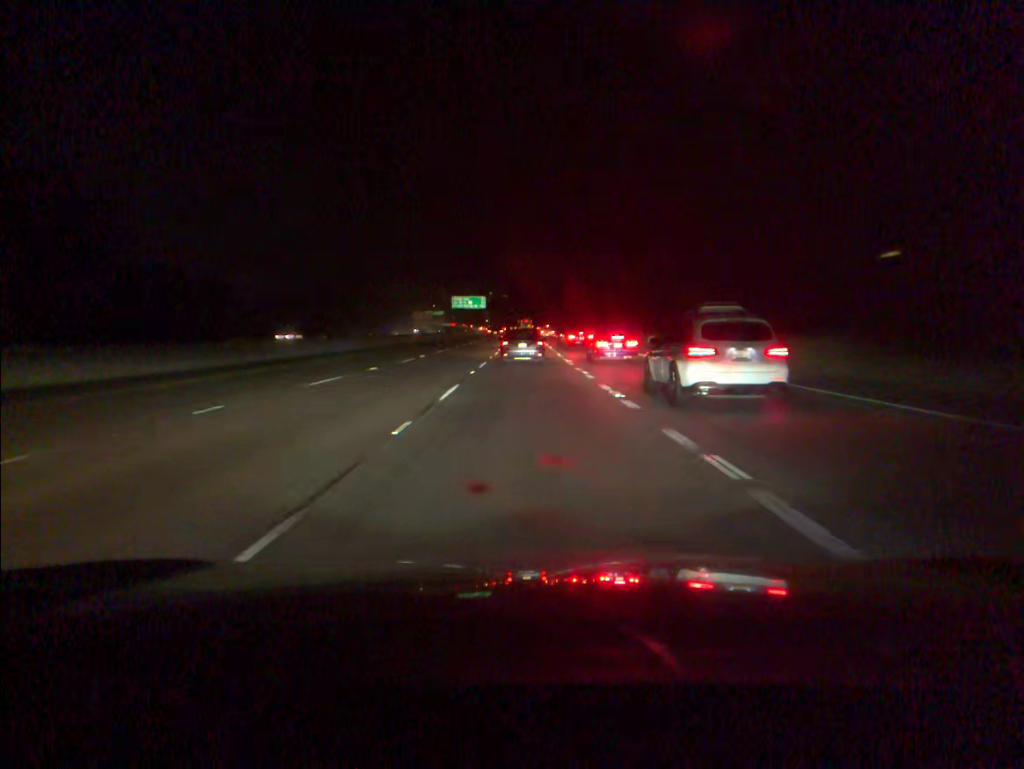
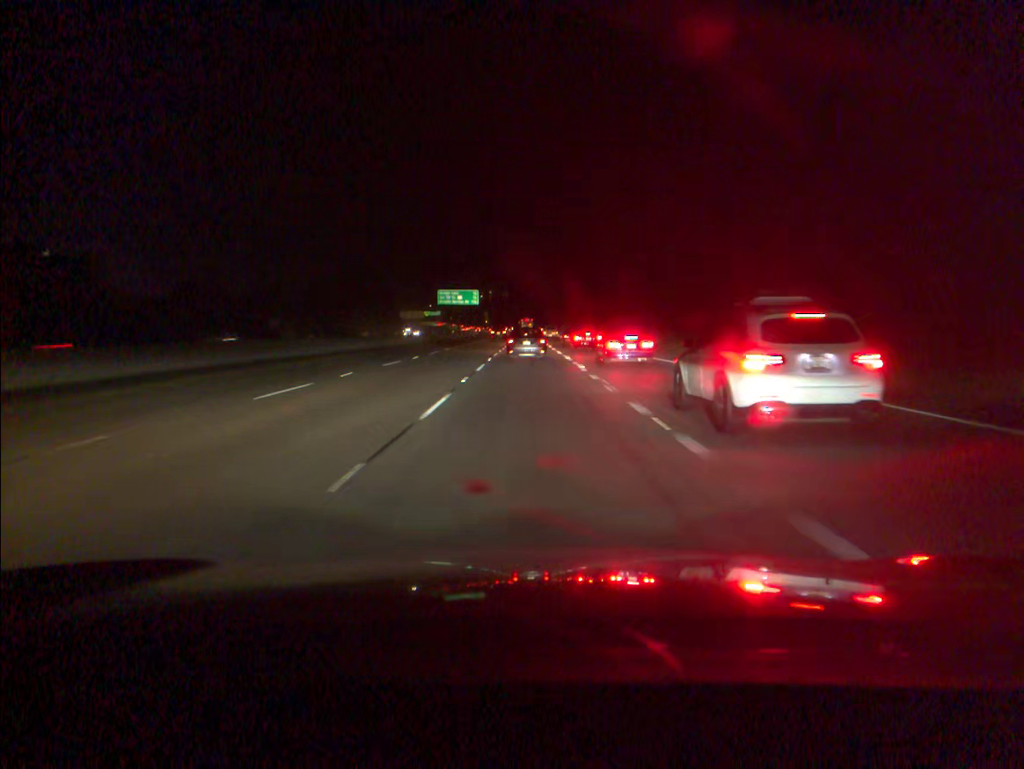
(0.0, +32.3) m; 0°
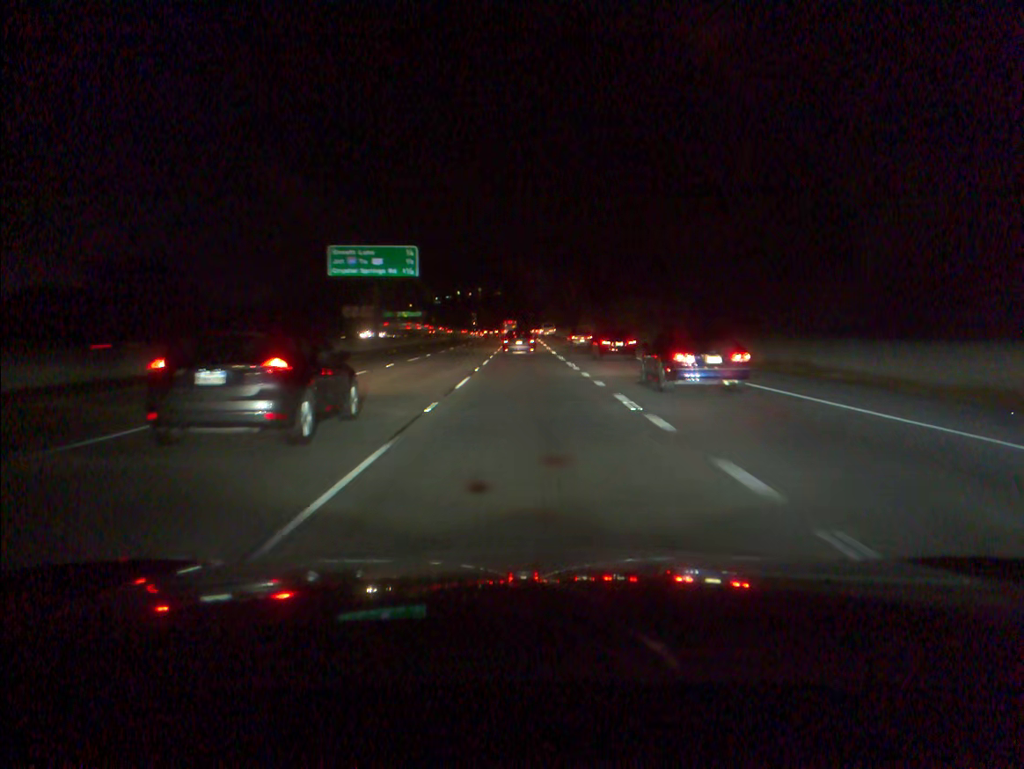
(0.0, +78.5) m; 0°
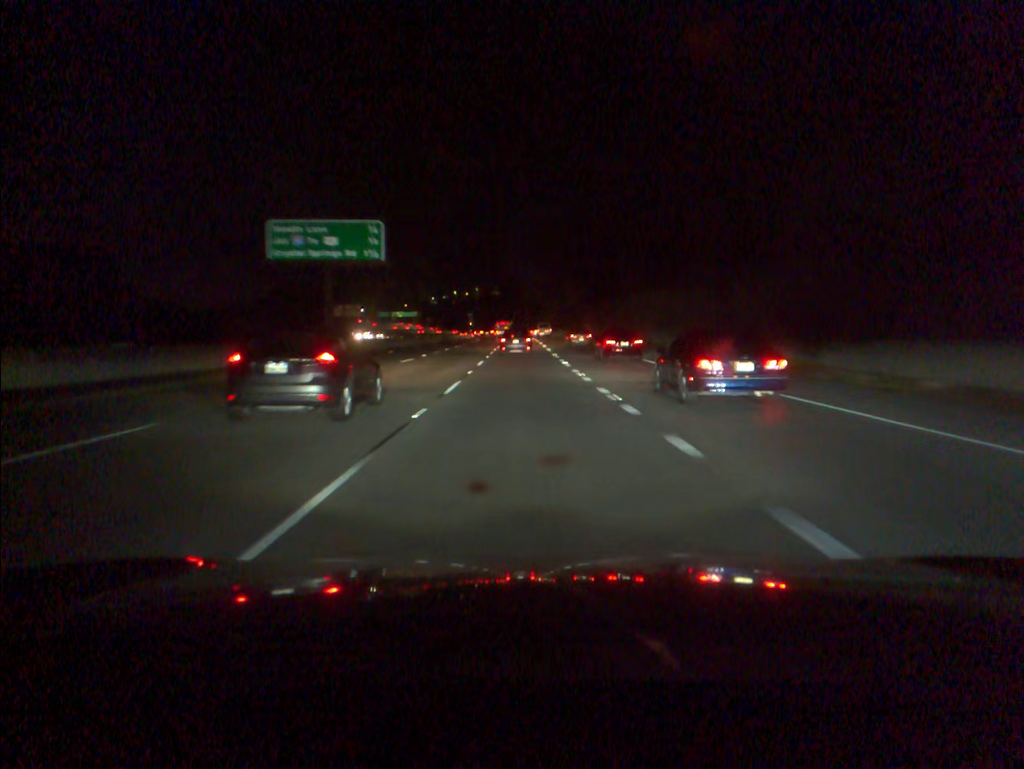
(0.0, +15.5) m; 0°
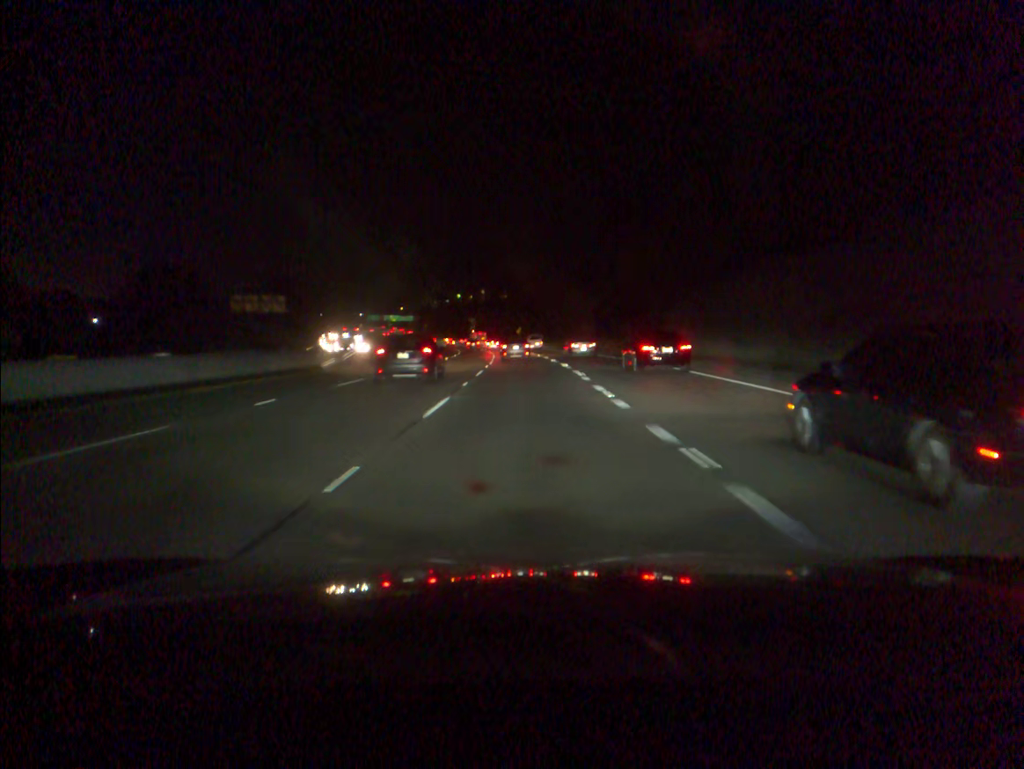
(-0.3, +61.7) m; -1°
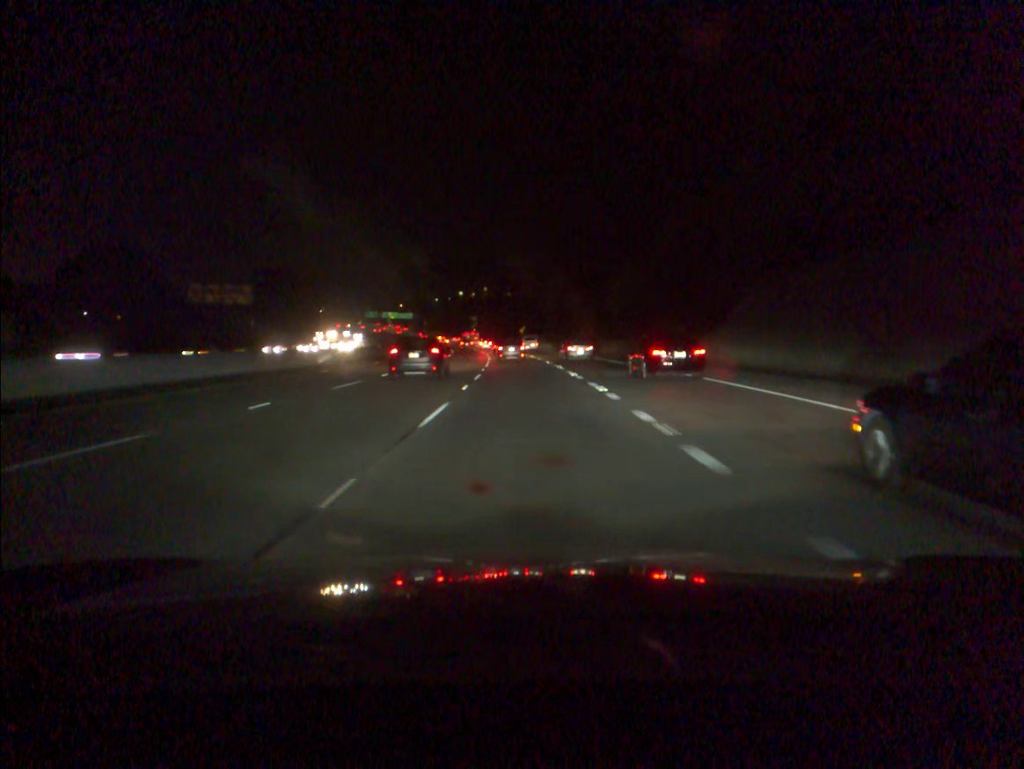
(0.0, +15.4) m; 0°
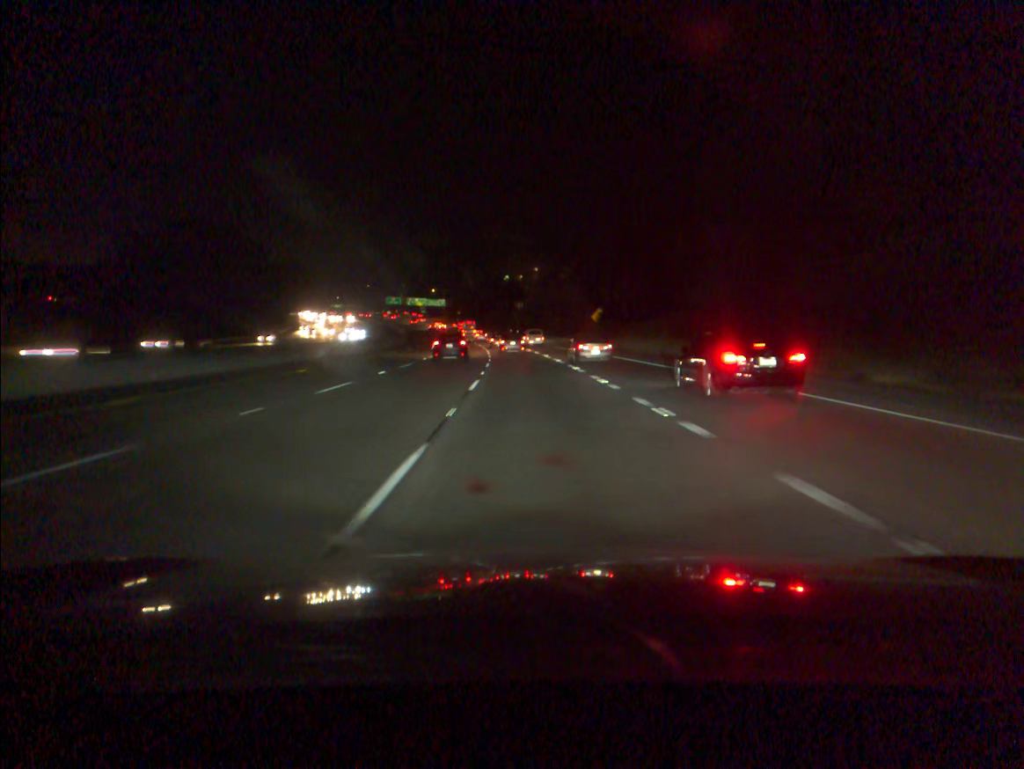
(-2.3, +77.9) m; -4°
